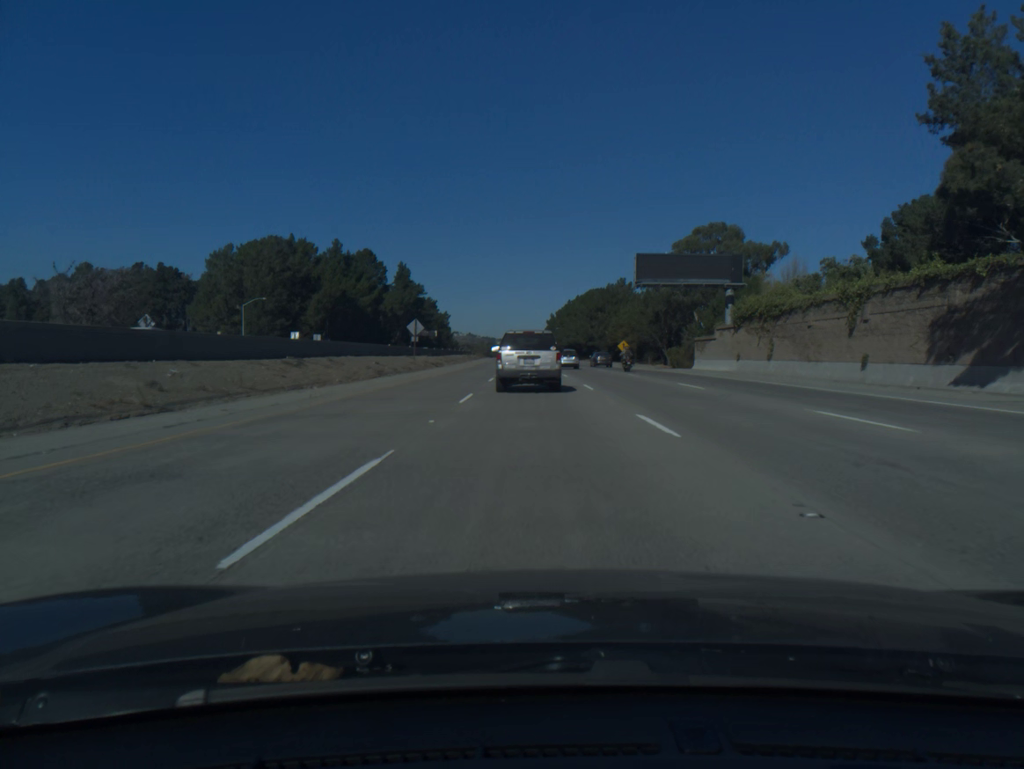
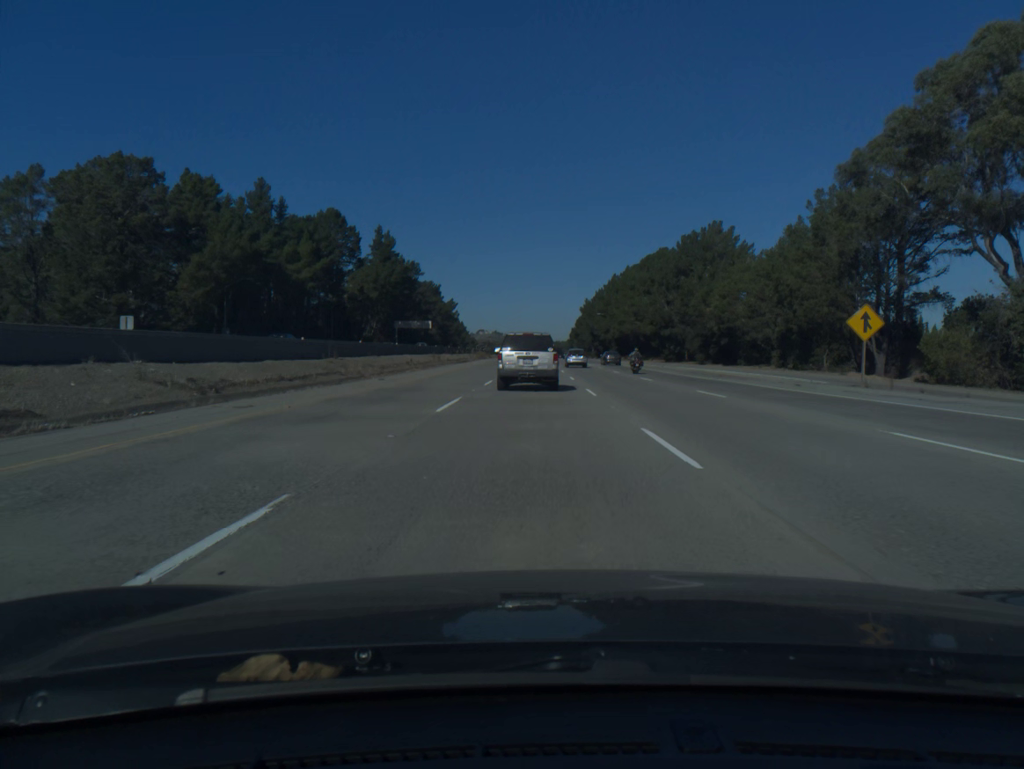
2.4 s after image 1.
(-1.5, +76.2) m; -2°
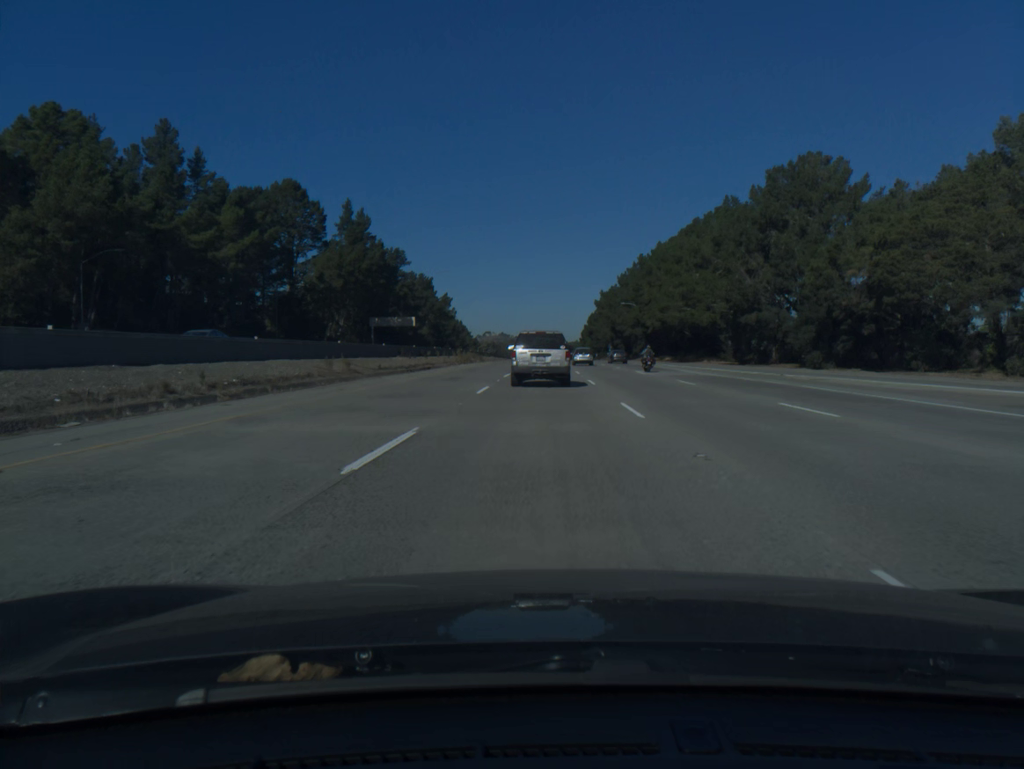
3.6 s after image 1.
(-0.2, +37.8) m; -1°
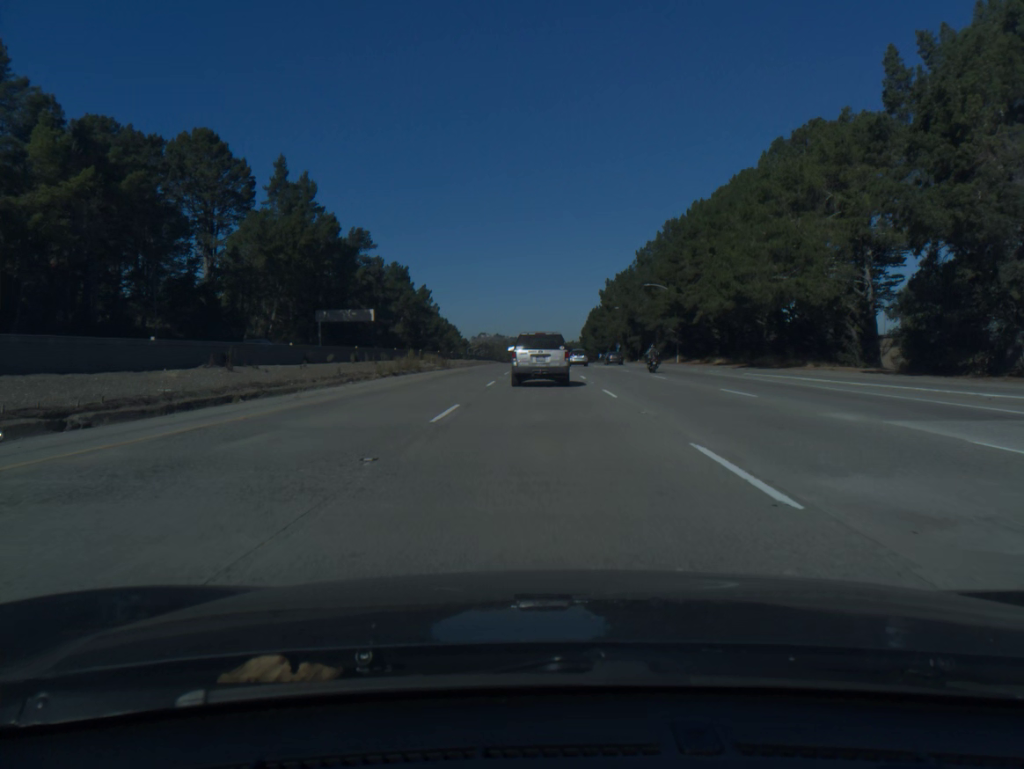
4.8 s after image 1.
(+0.1, +37.7) m; 0°
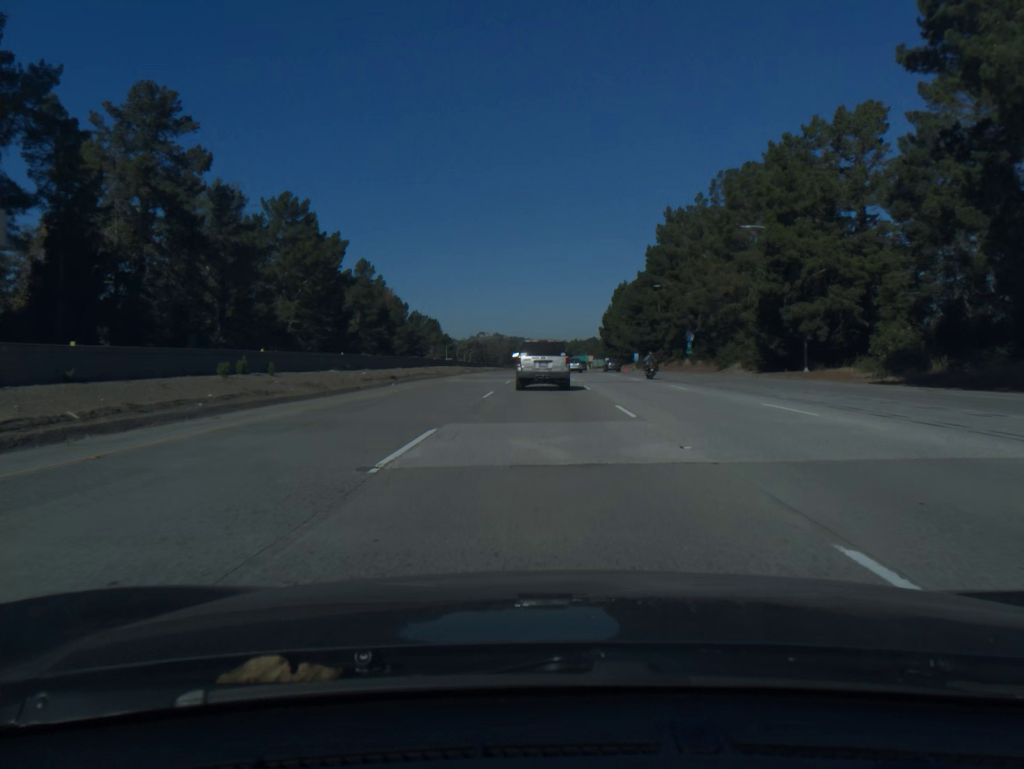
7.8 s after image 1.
(-0.1, +92.6) m; 0°
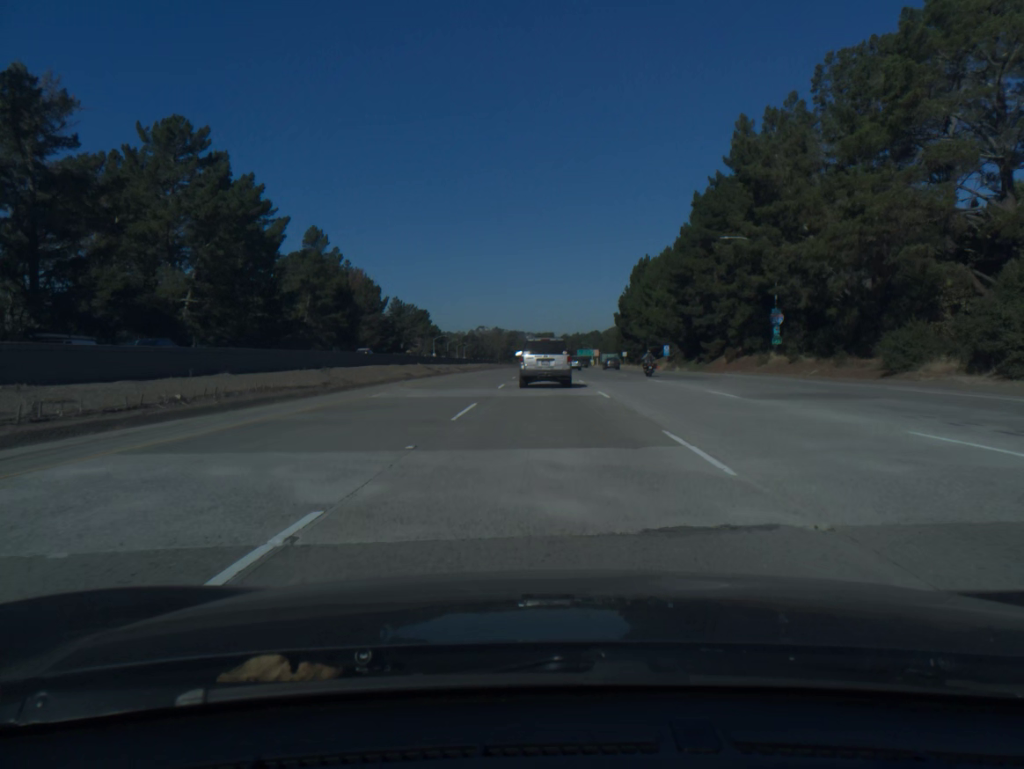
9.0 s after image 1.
(0.0, +36.9) m; 0°
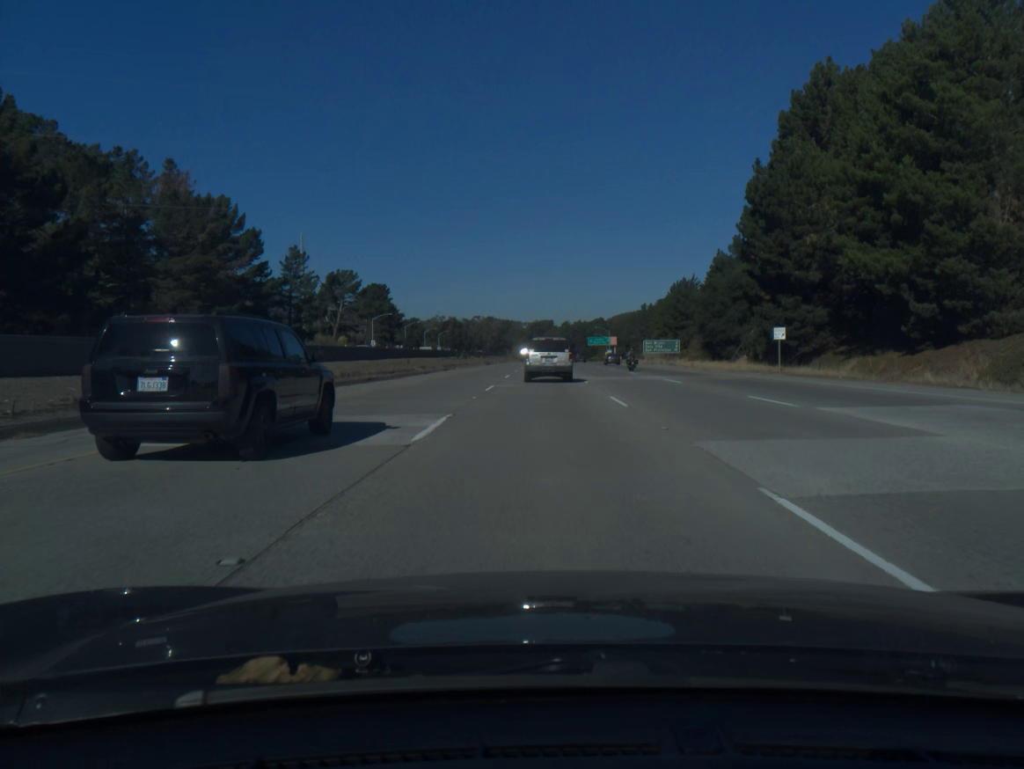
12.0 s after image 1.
(+0.1, +92.9) m; 0°
